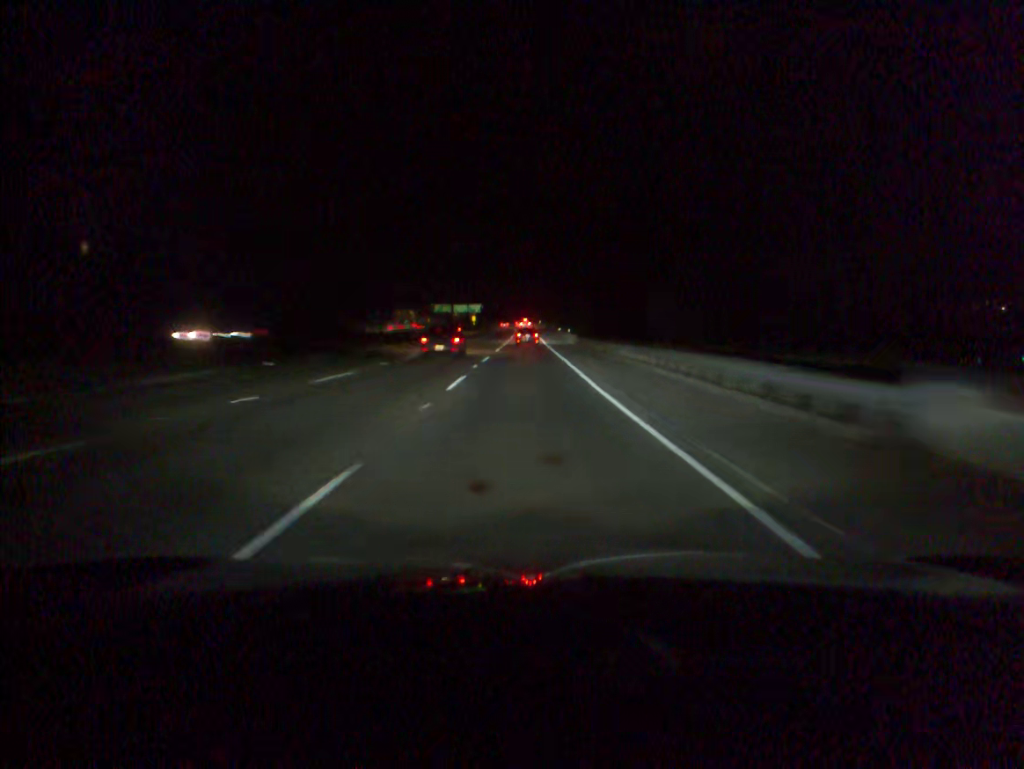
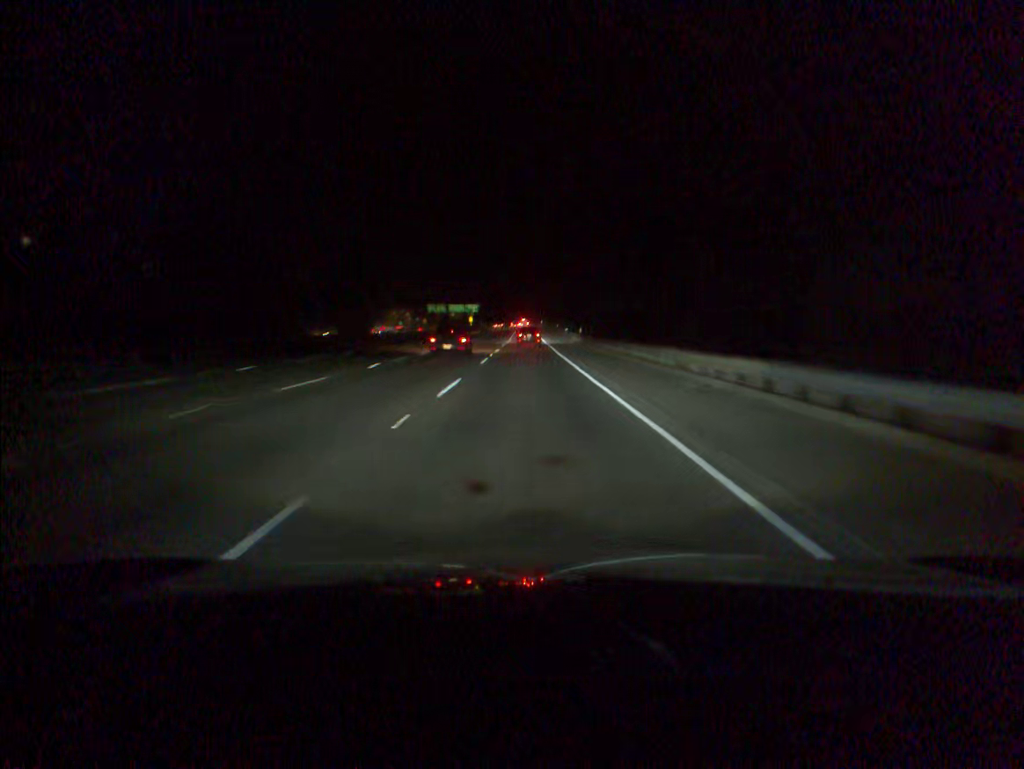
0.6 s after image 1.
(+0.1, +16.8) m; 0°
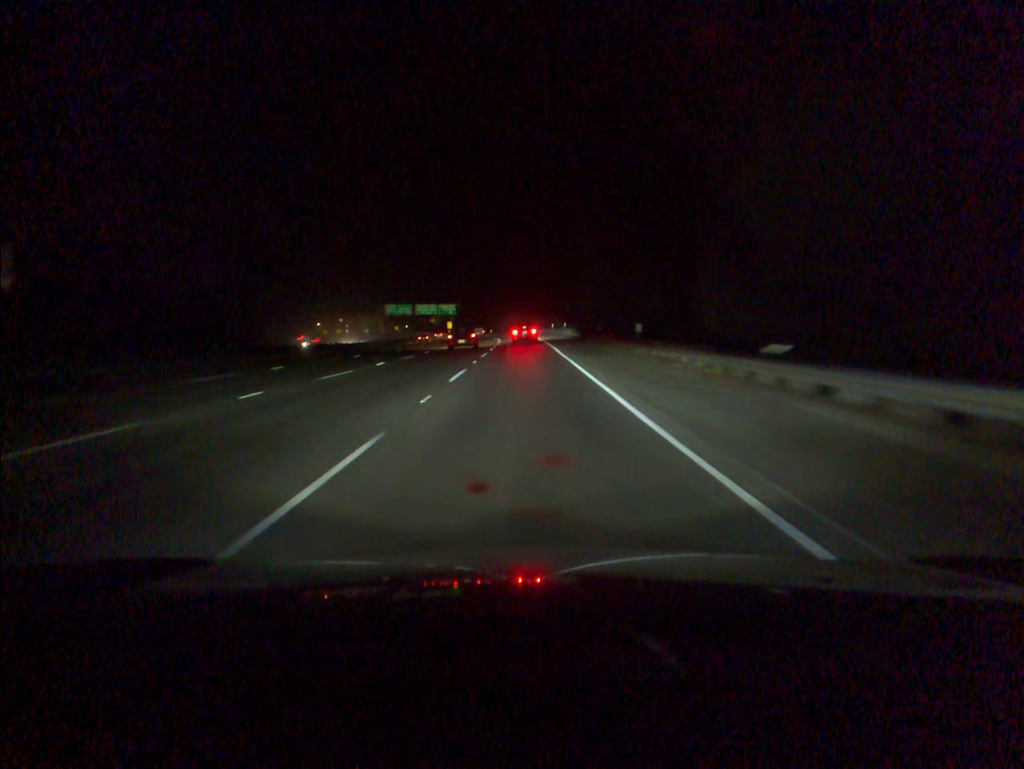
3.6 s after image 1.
(+0.1, +83.0) m; 0°
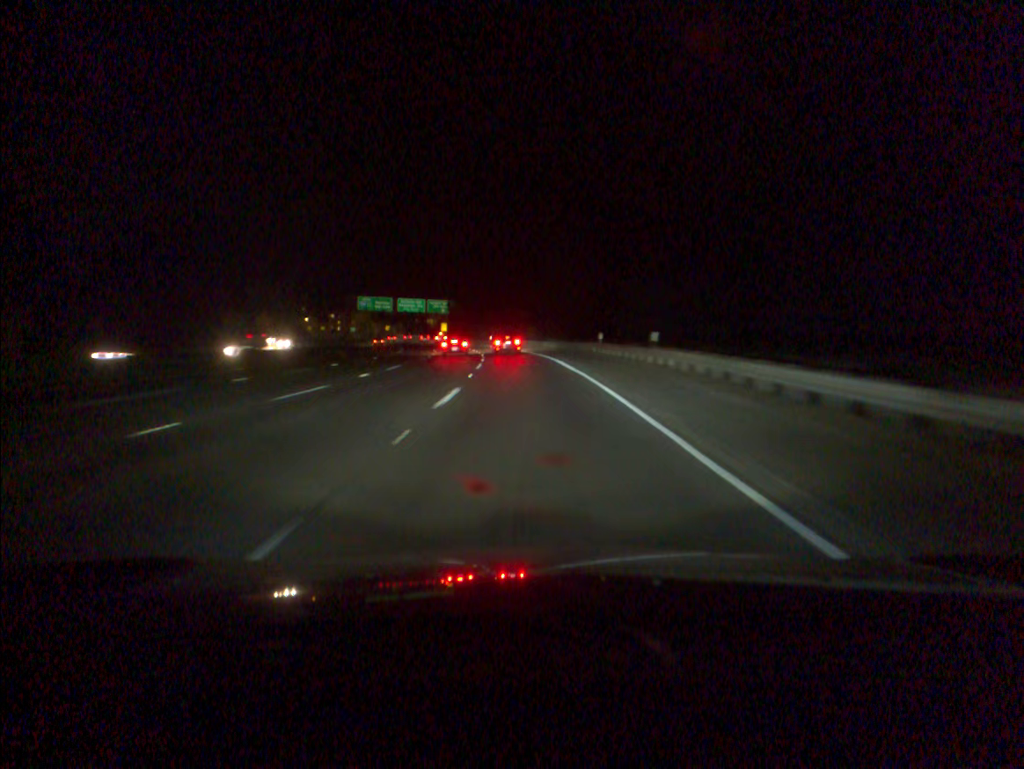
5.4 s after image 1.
(-0.3, +48.4) m; -1°
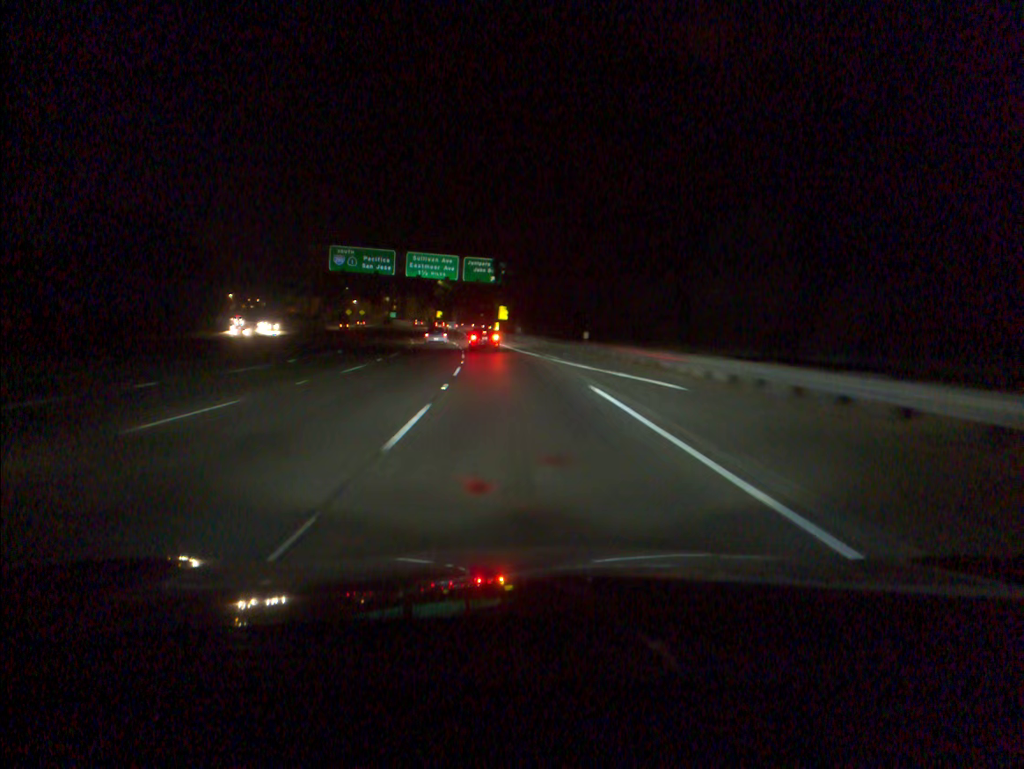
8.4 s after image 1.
(-3.5, +79.0) m; -6°
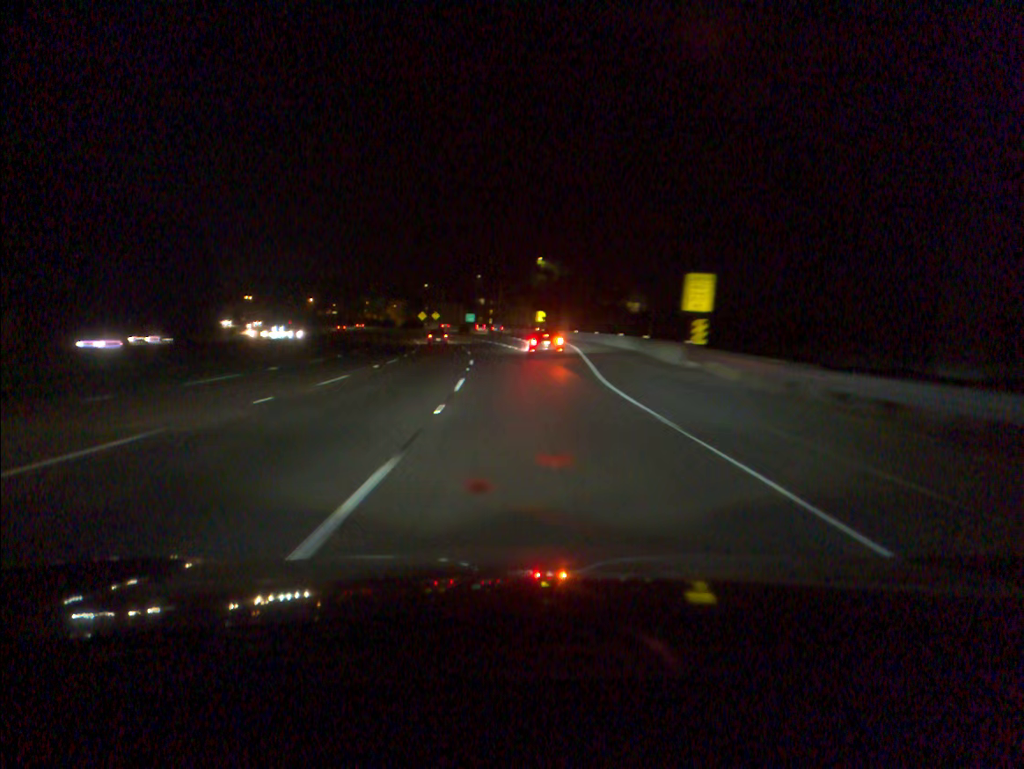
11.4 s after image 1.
(-5.8, +77.2) m; -8°
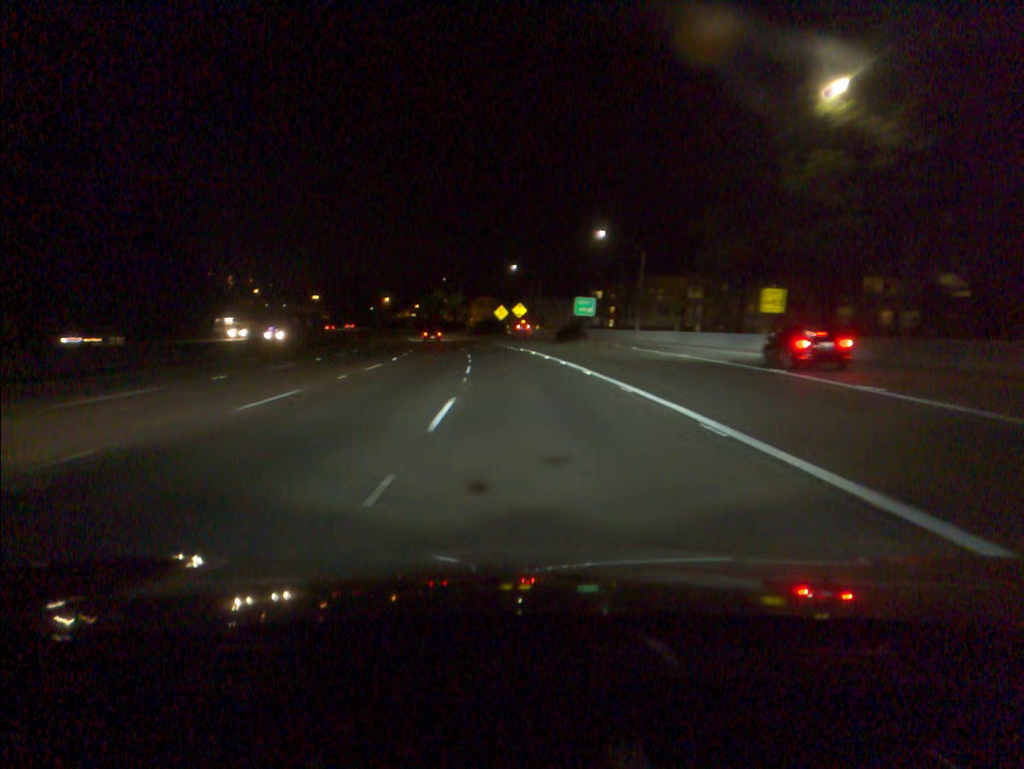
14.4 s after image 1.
(-5.6, +79.8) m; -8°
